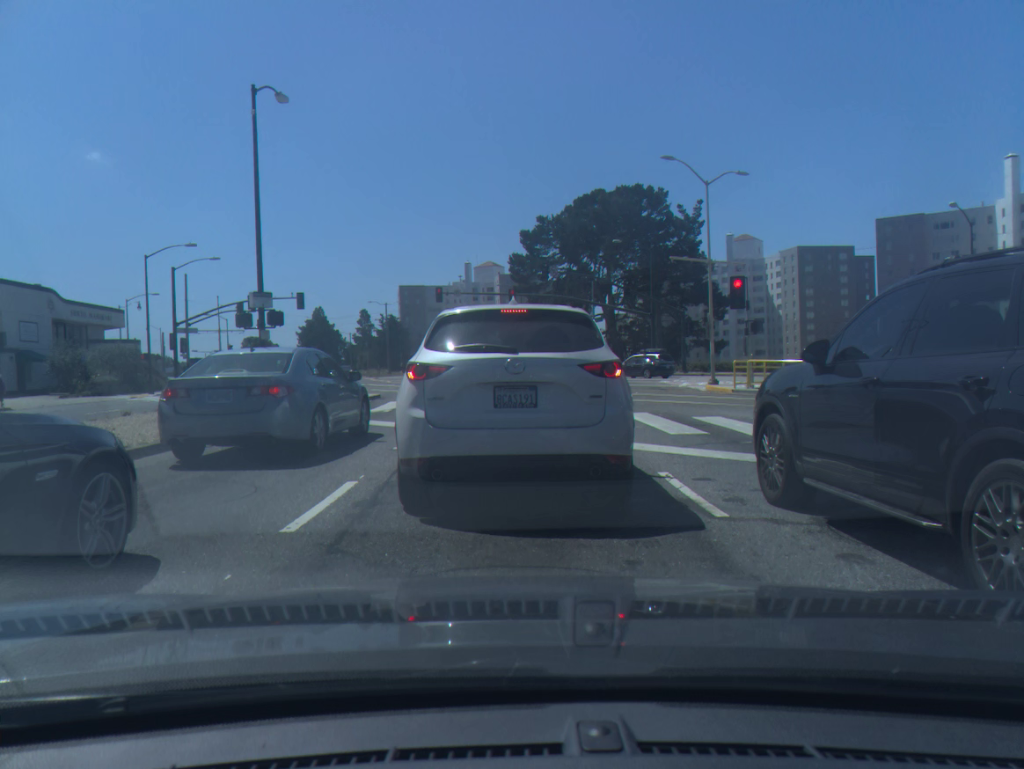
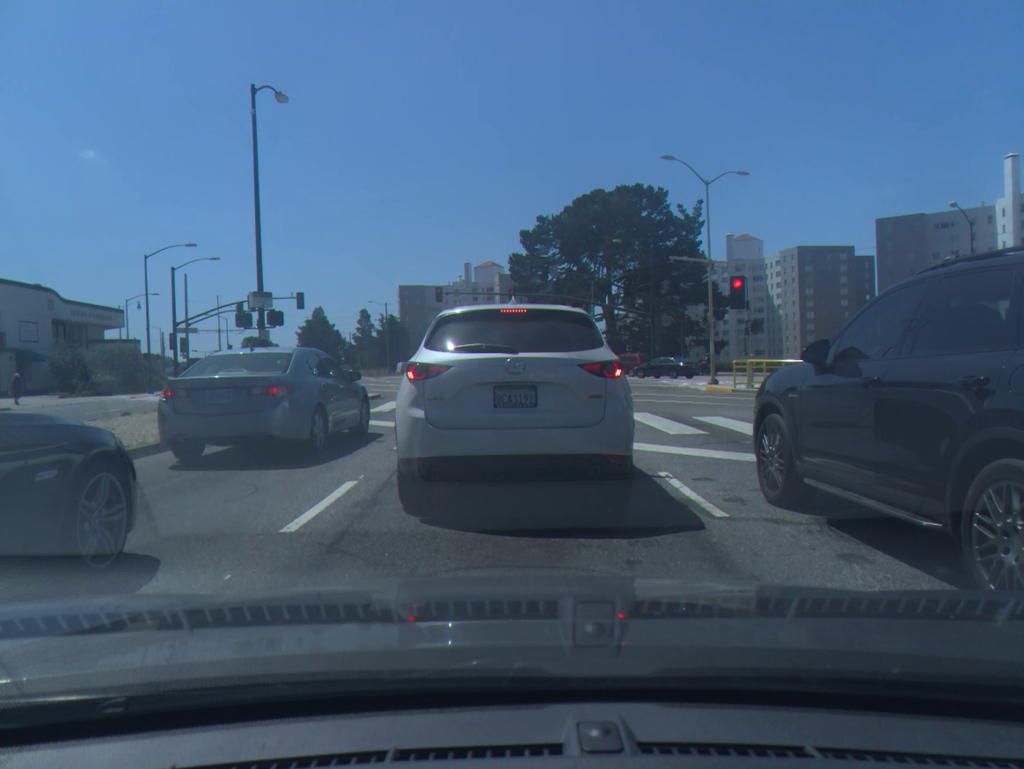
(0.0, 0.0) m; 0°
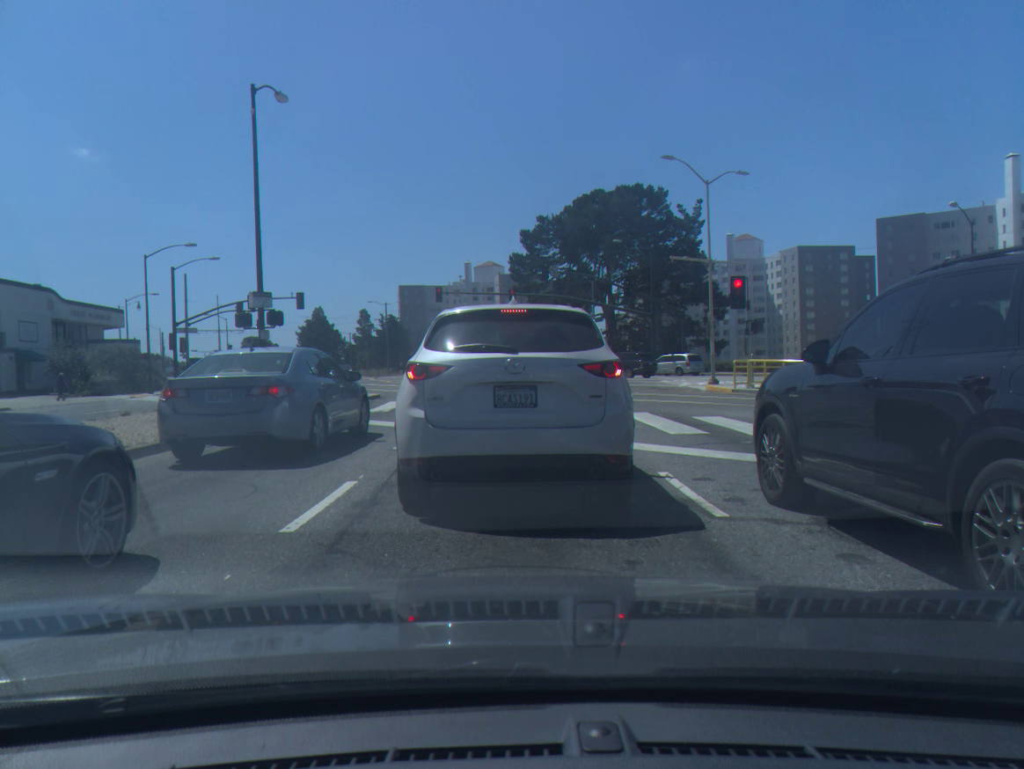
(0.0, 0.0) m; 0°
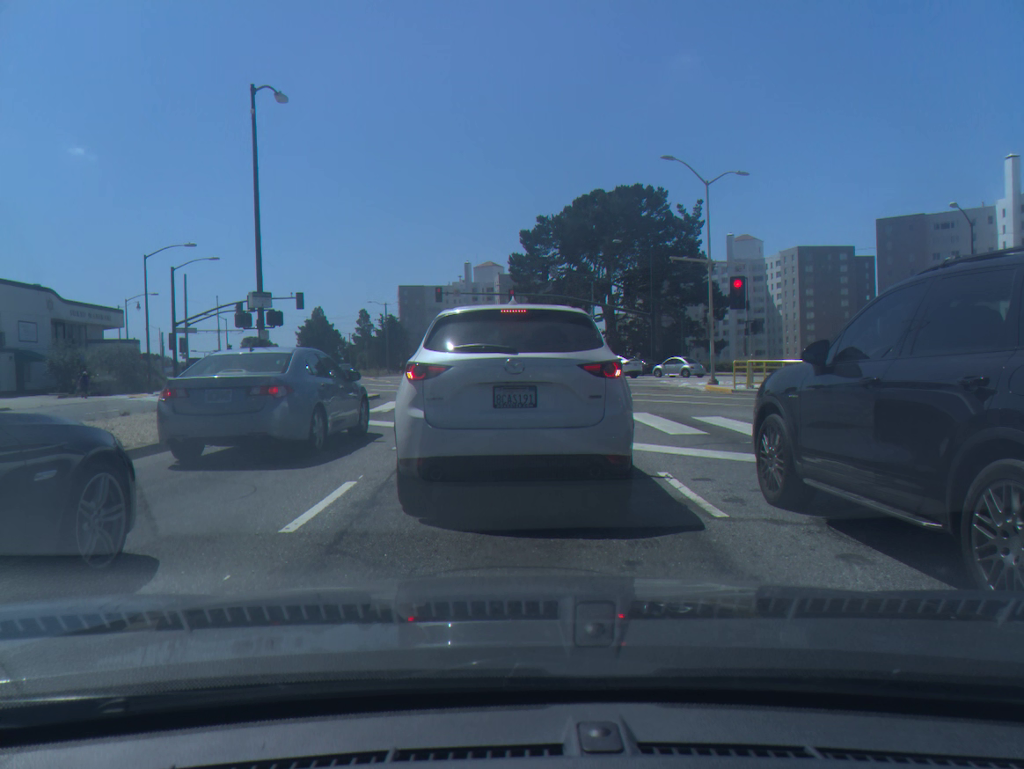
(0.0, 0.0) m; 0°
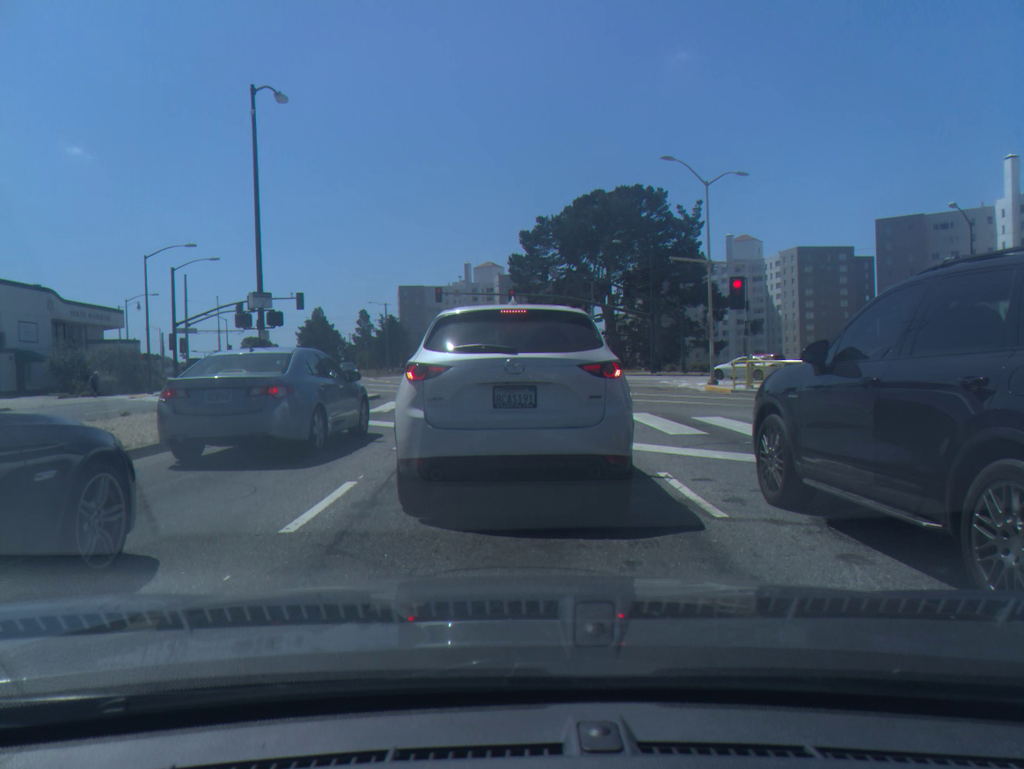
(0.0, 0.0) m; 0°
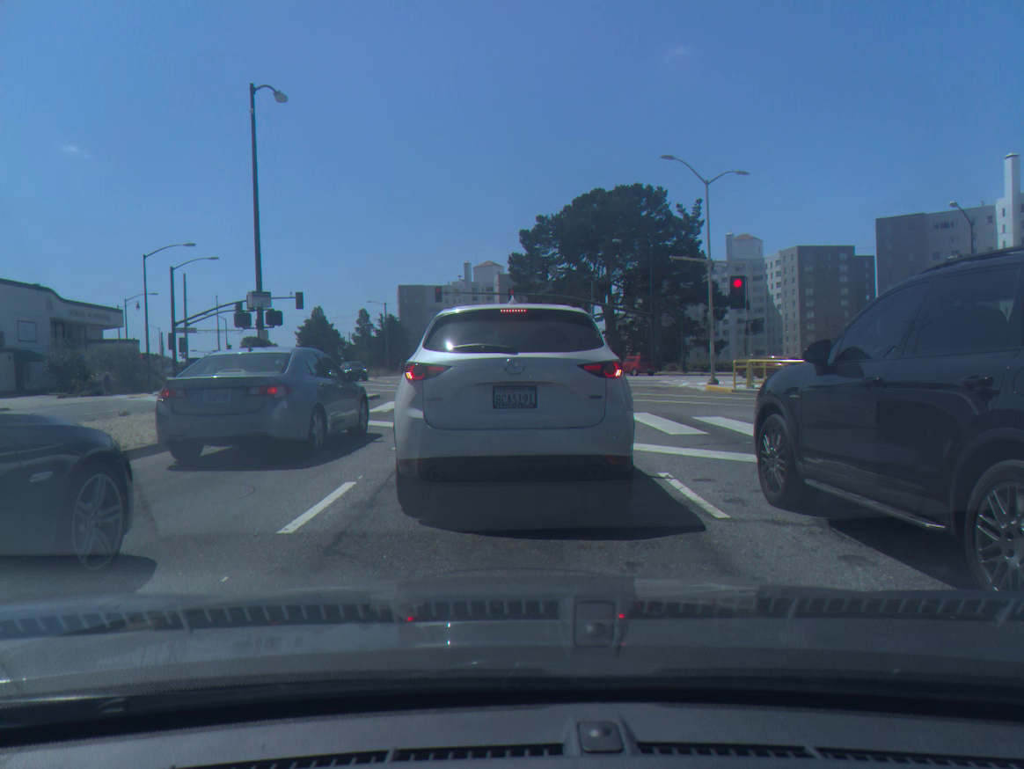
(0.0, 0.0) m; 0°
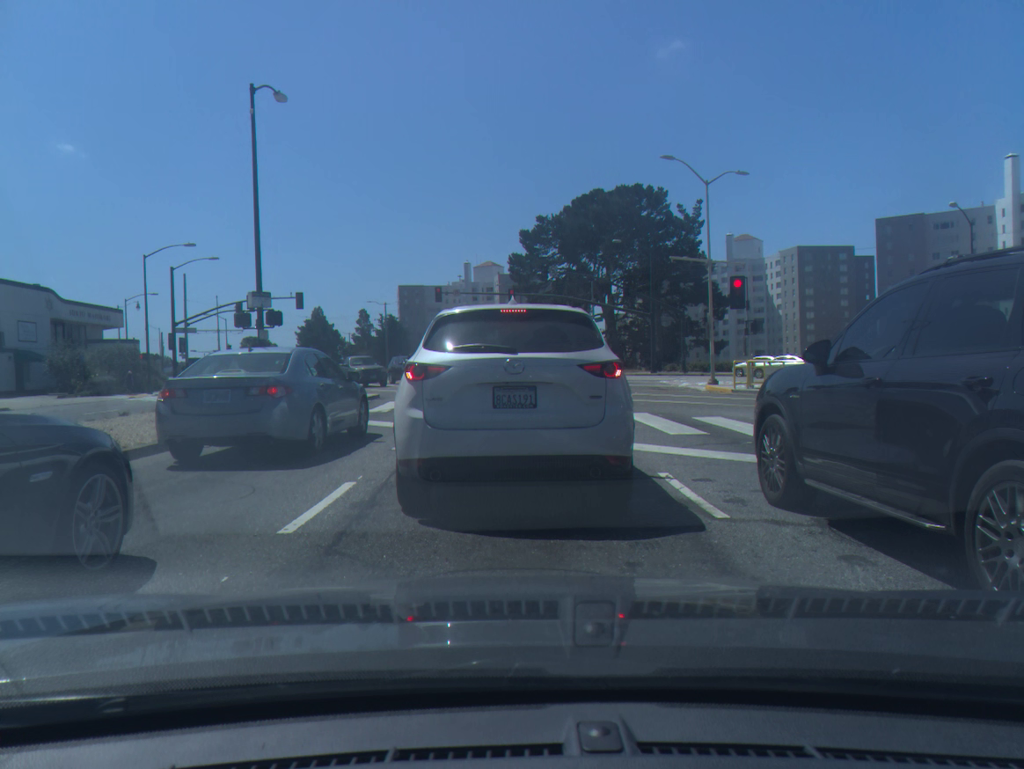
(0.0, 0.0) m; 0°
